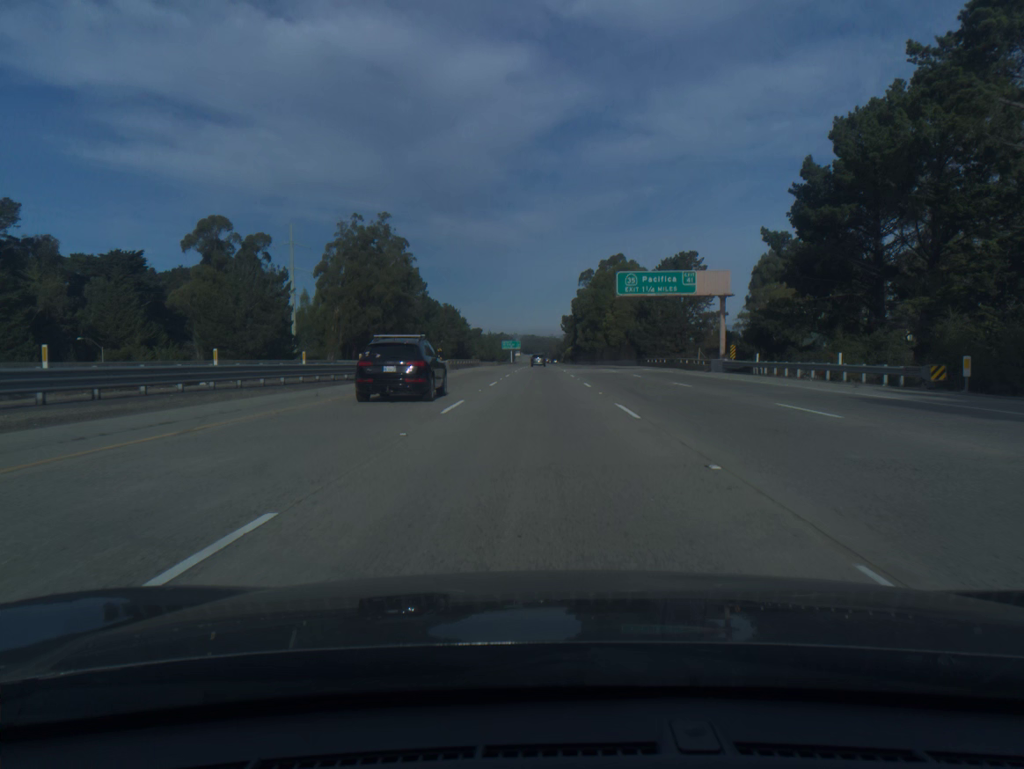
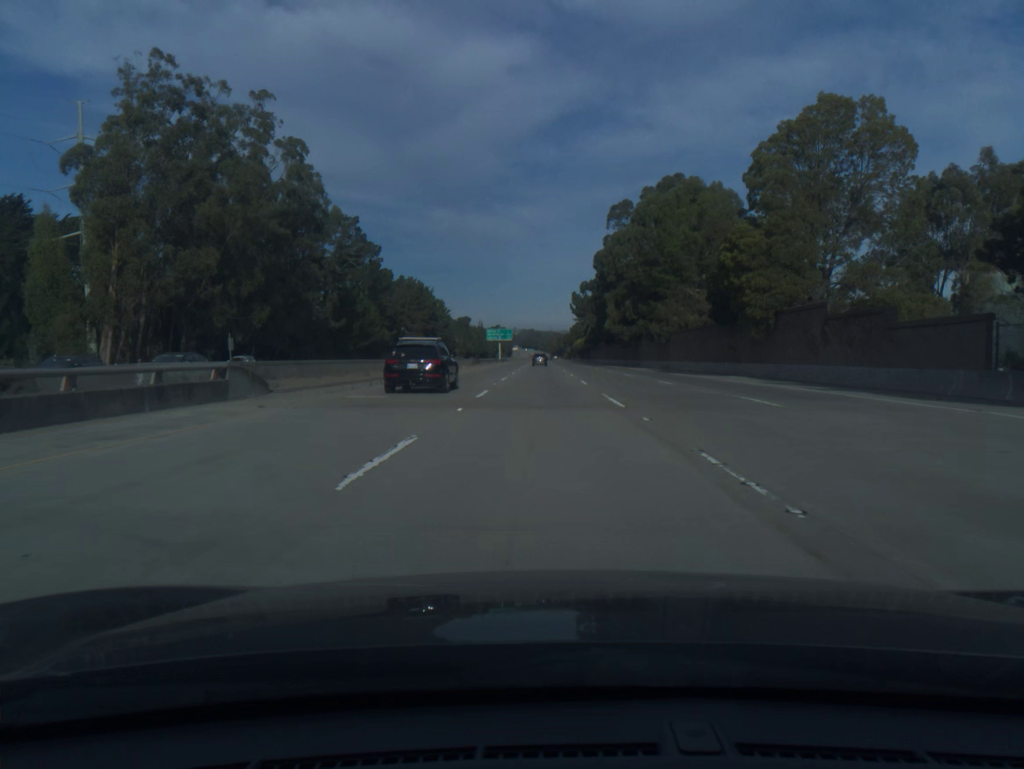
(-0.2, +82.0) m; 0°
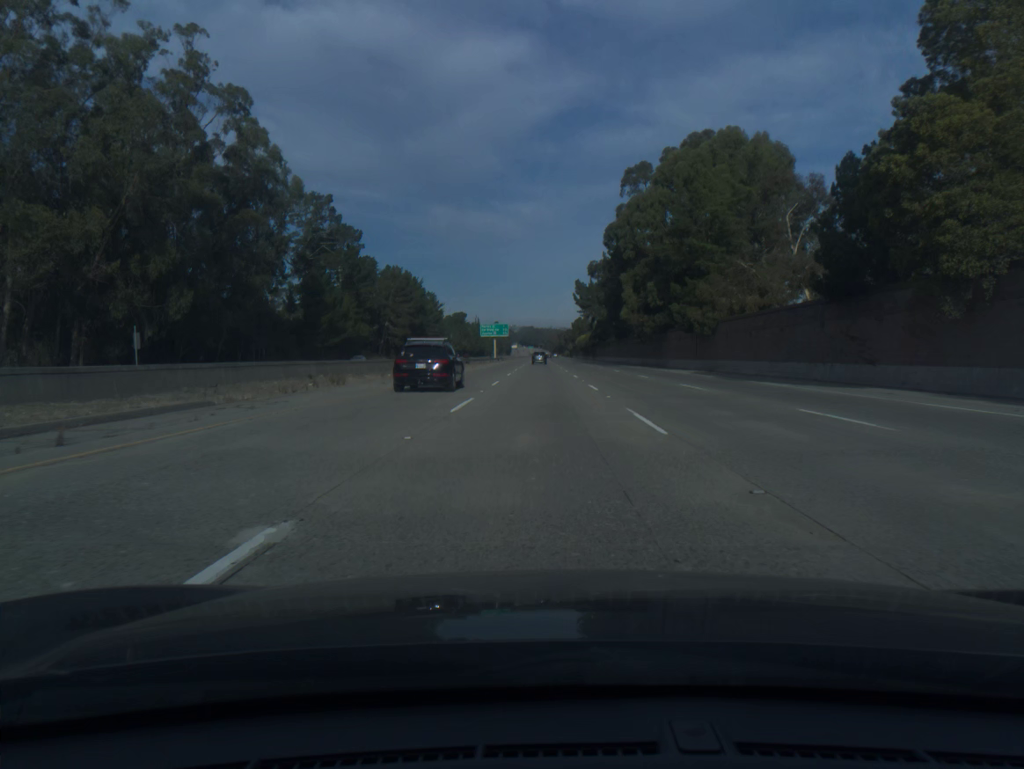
(0.0, +20.5) m; 0°
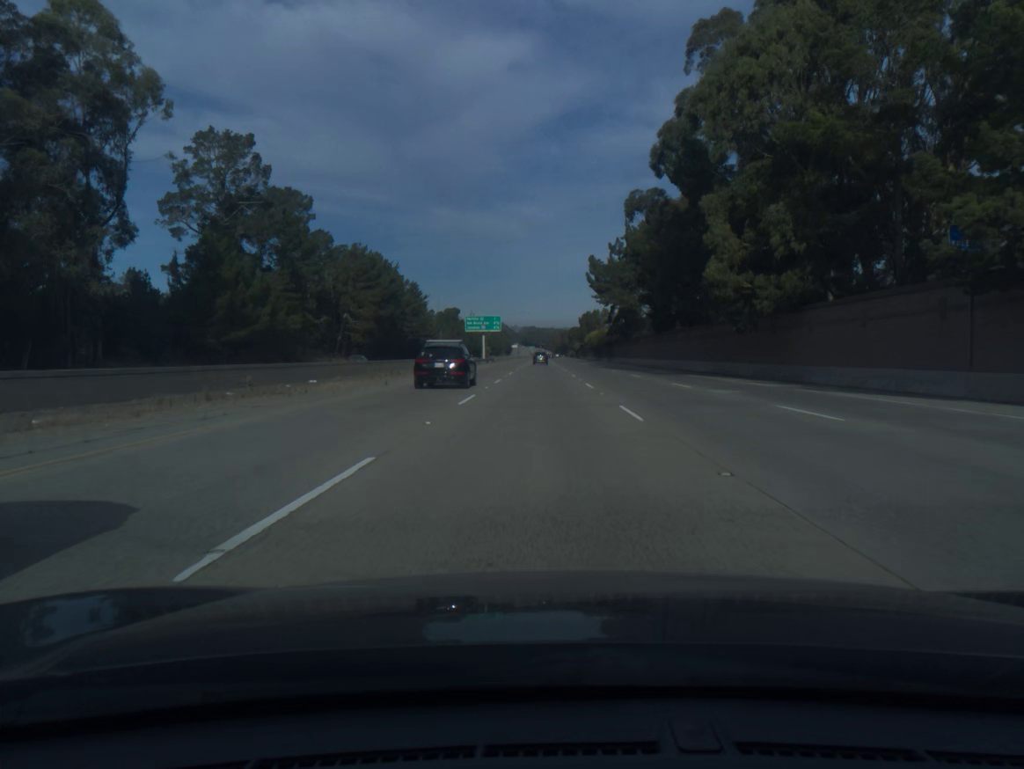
(0.0, +41.1) m; 0°
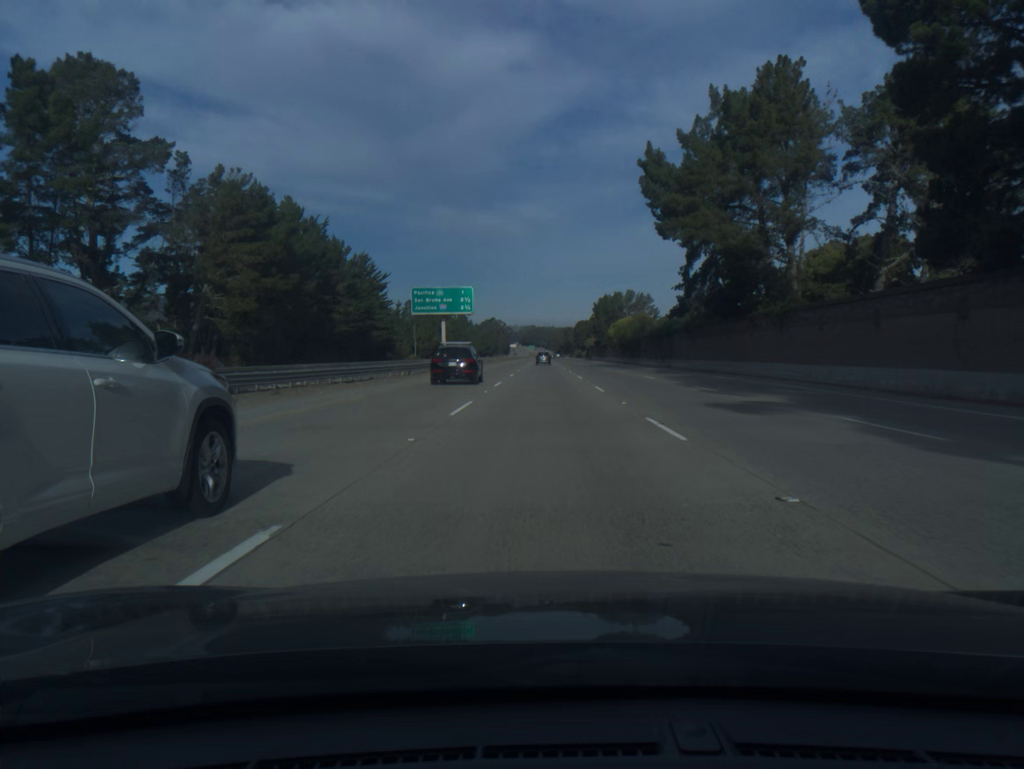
(-0.2, +61.8) m; 0°
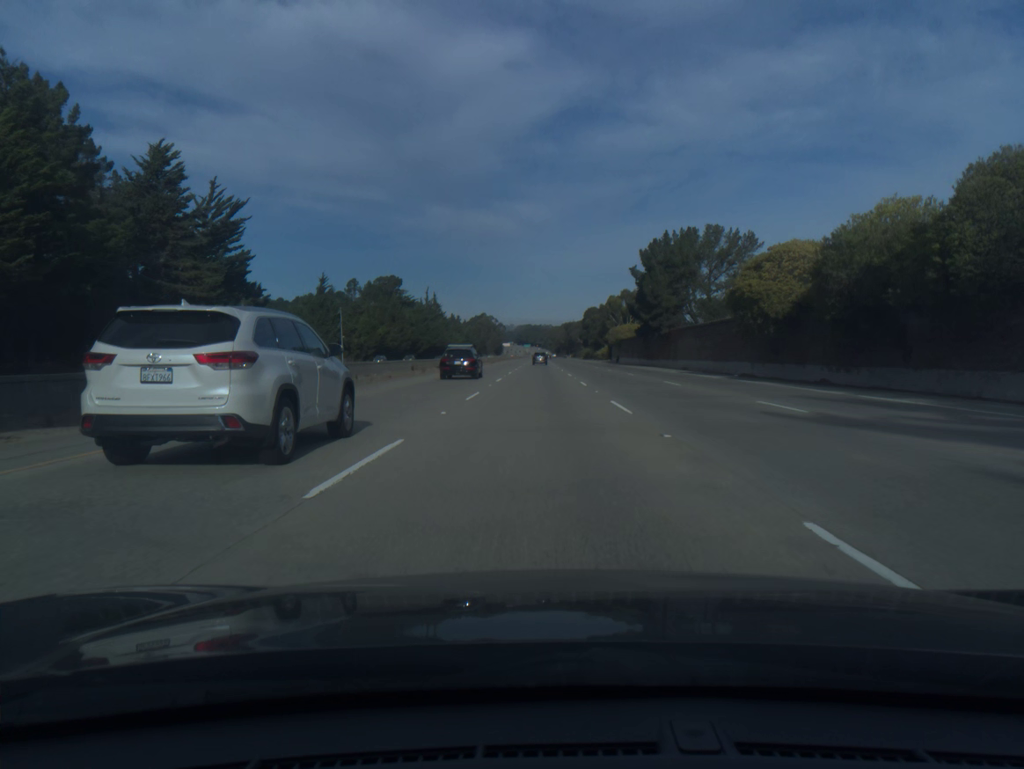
(+0.3, +82.3) m; 0°
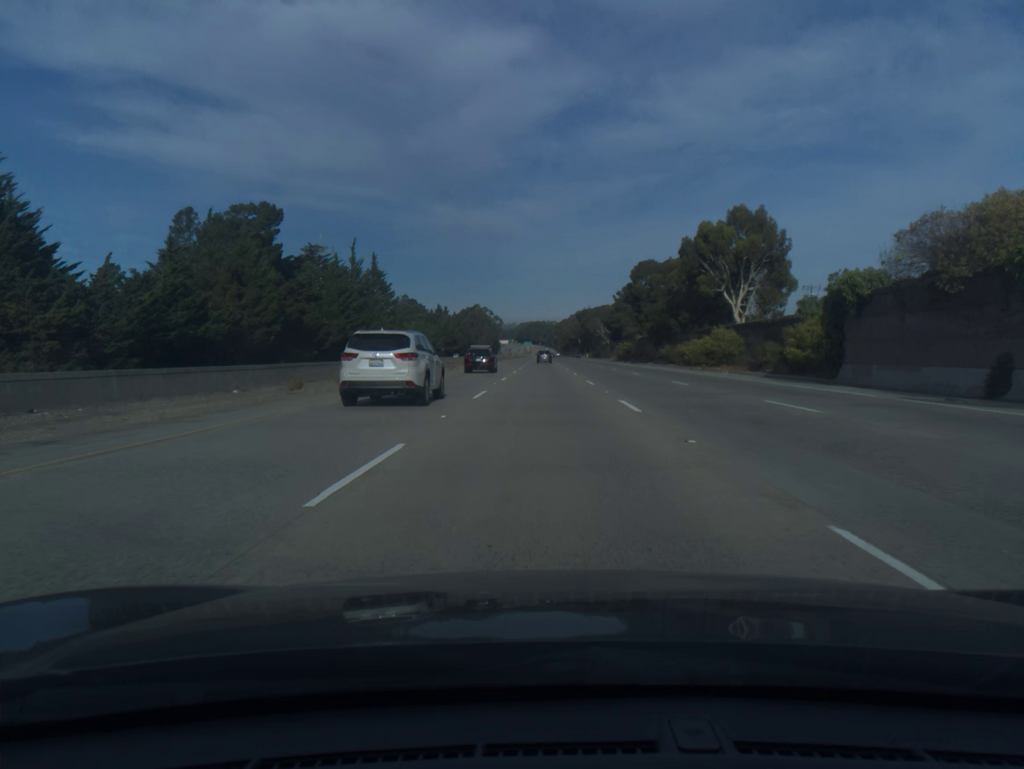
(-0.5, +102.5) m; 0°
